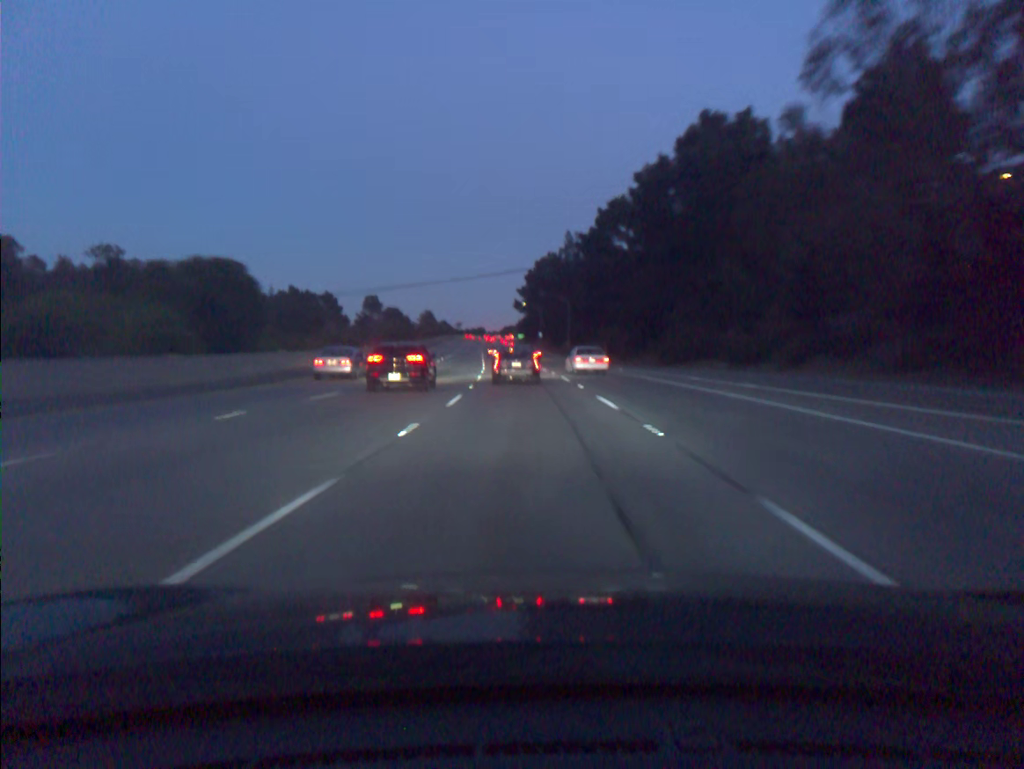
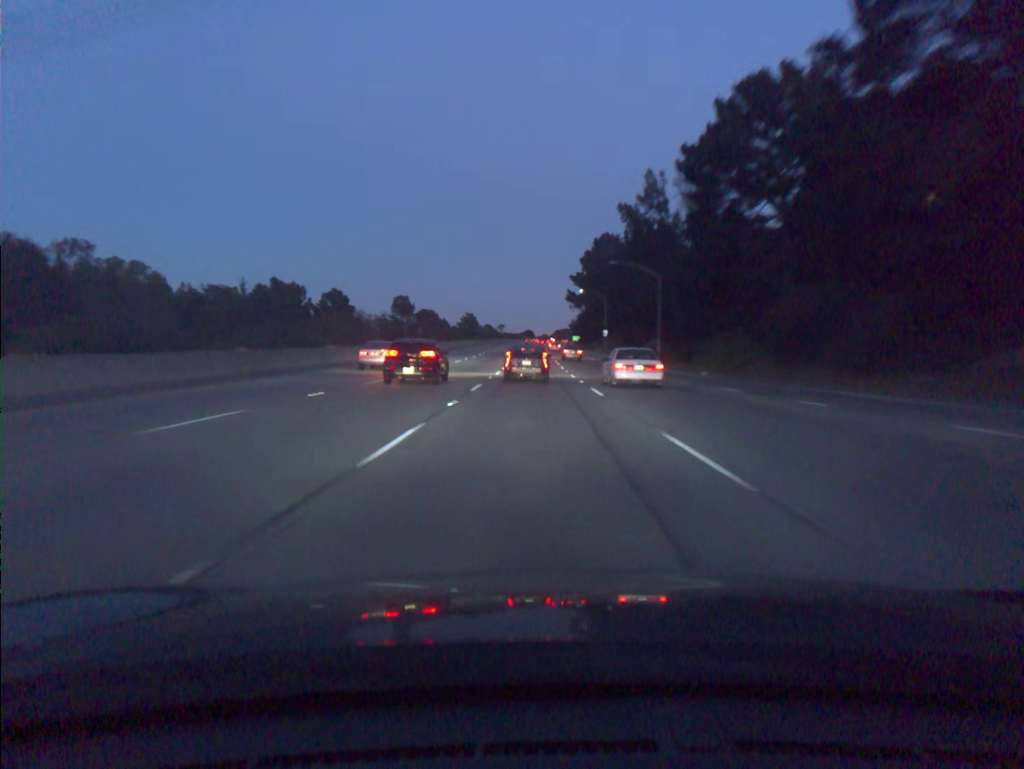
(-2.0, +53.0) m; -4°
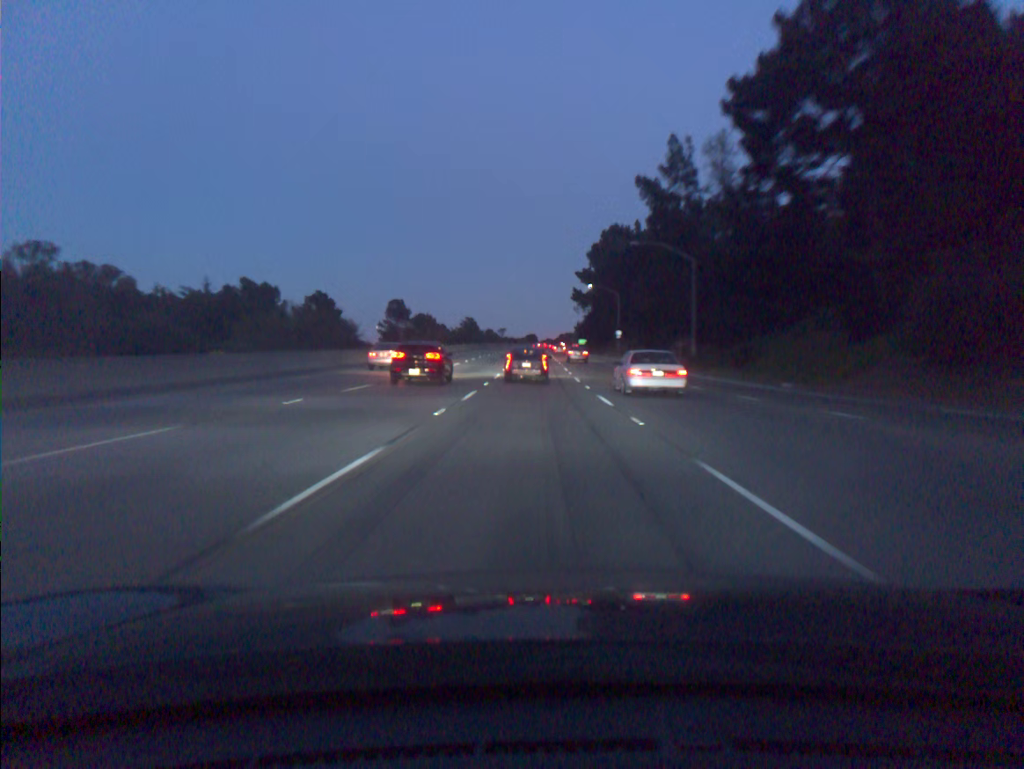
(-0.1, +17.5) m; 0°
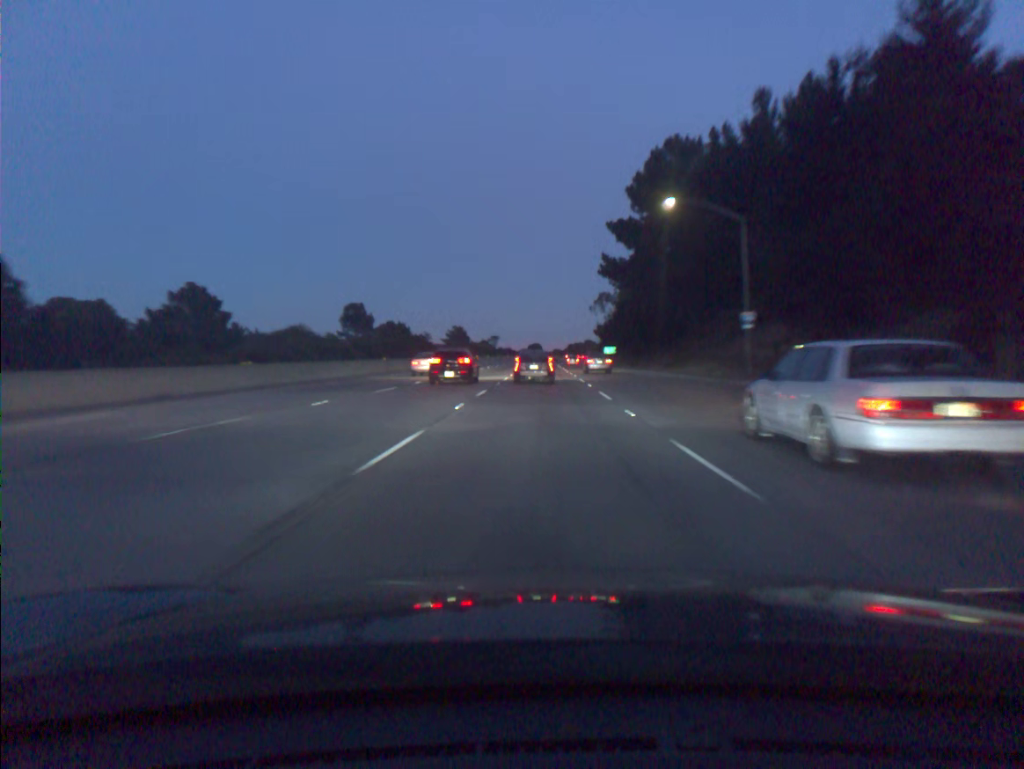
(-0.4, +70.5) m; 0°
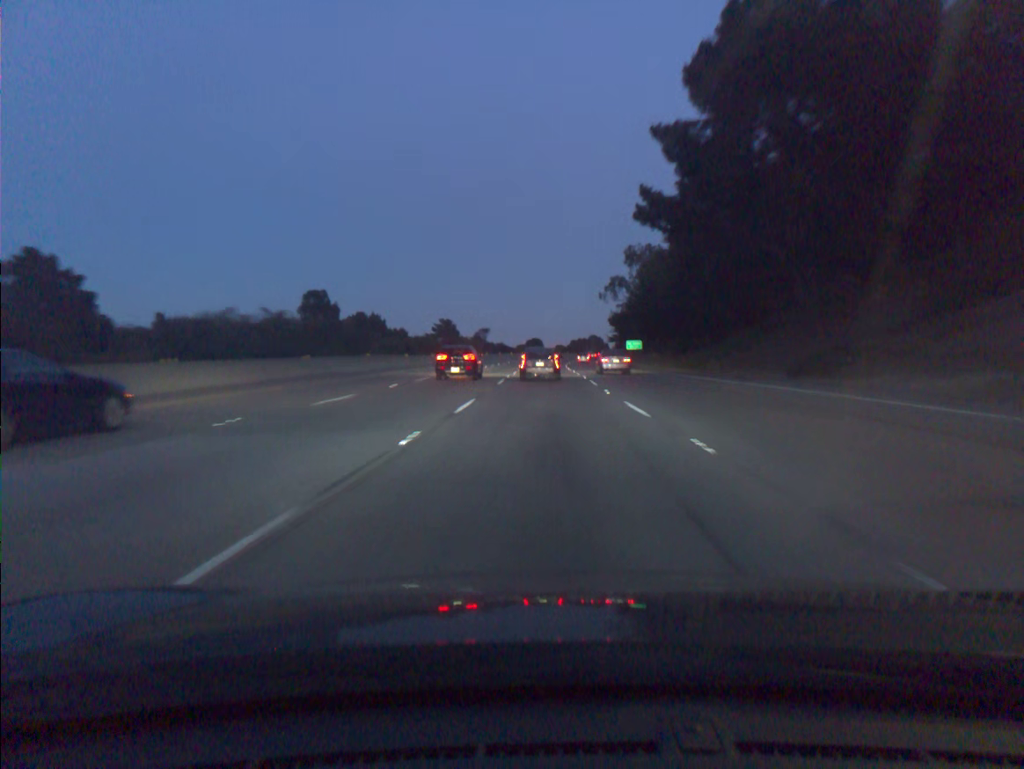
(-0.1, +35.8) m; 0°
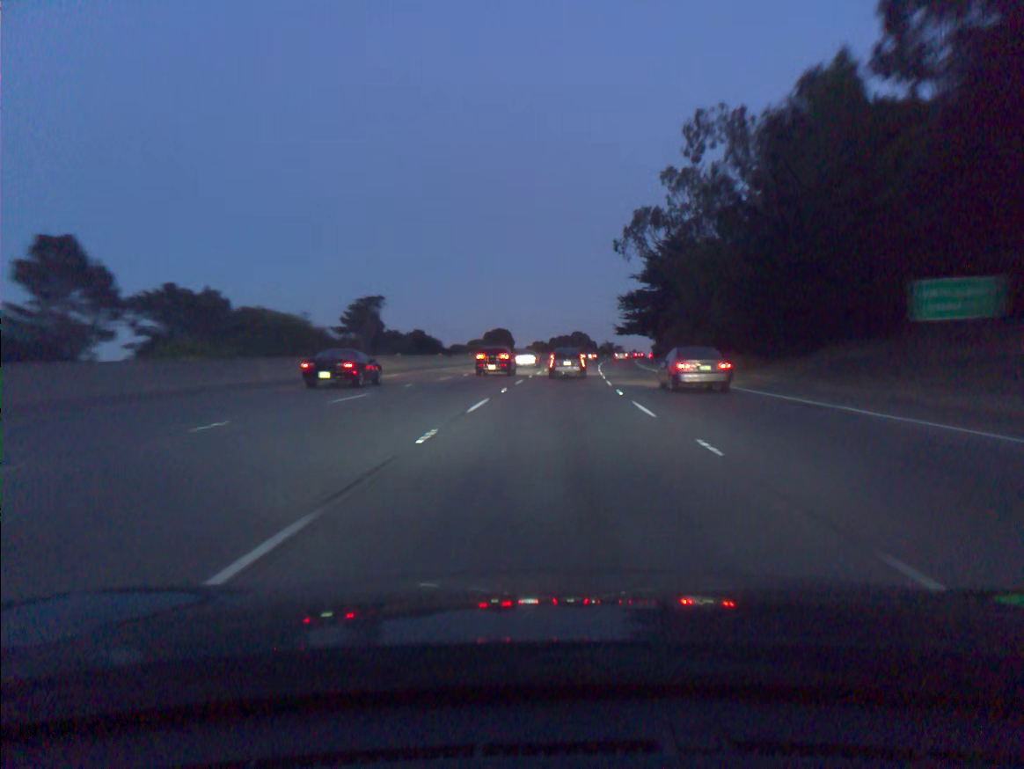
(+0.6, +87.3) m; +2°
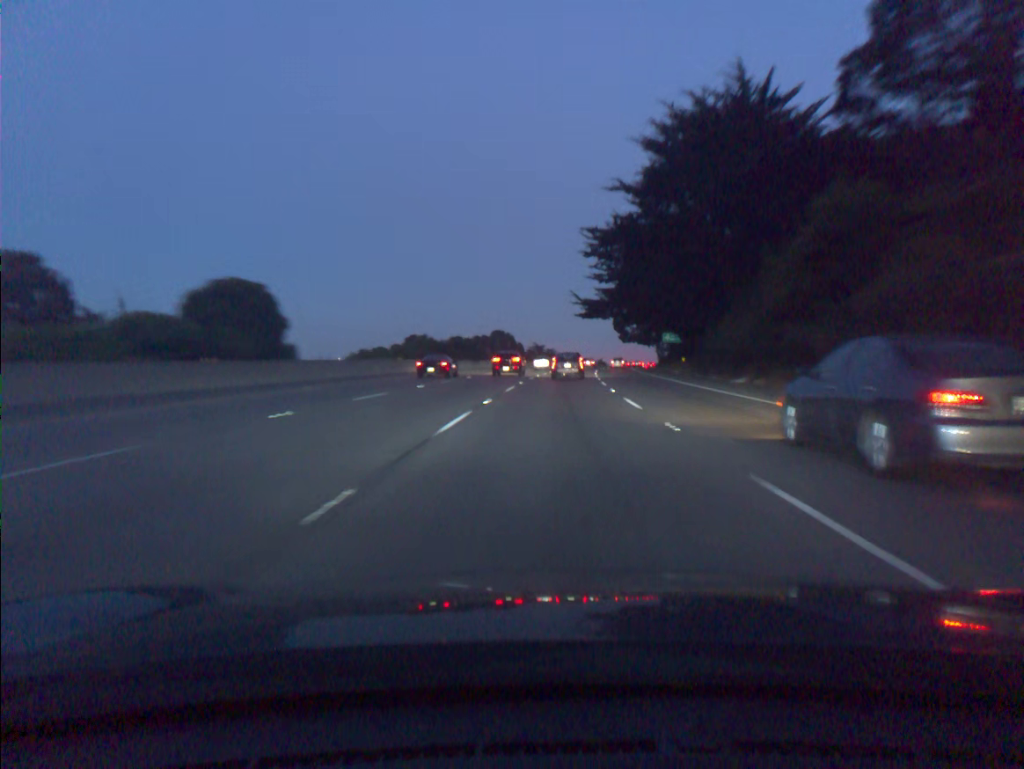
(+4.4, +84.8) m; +6°
